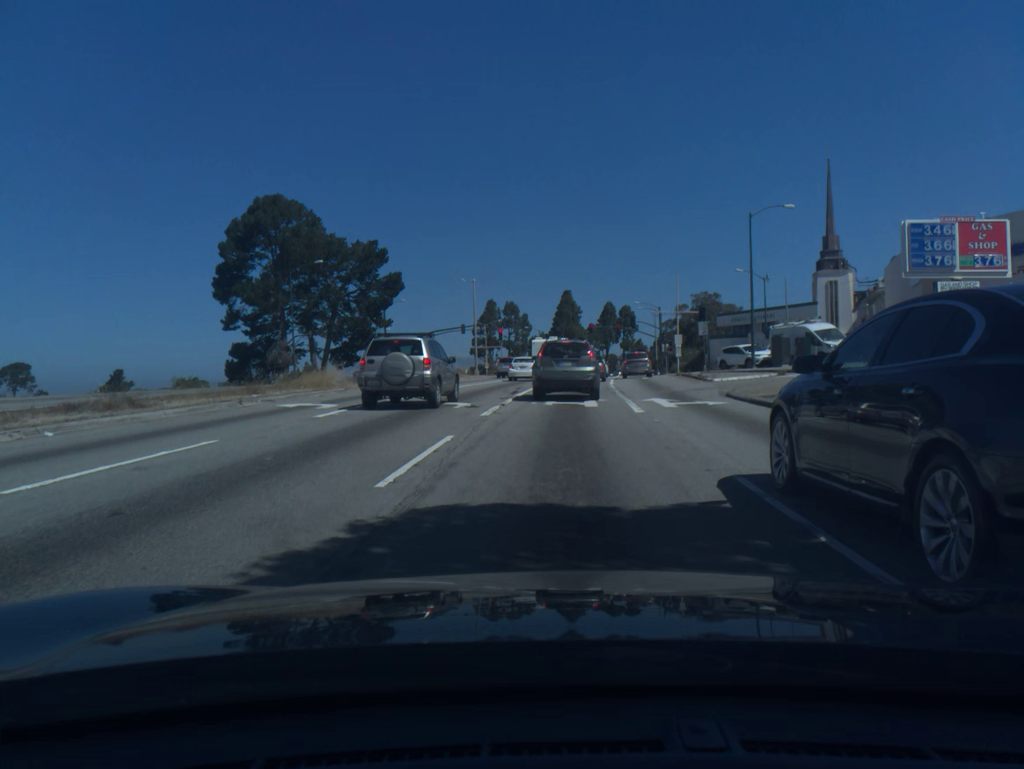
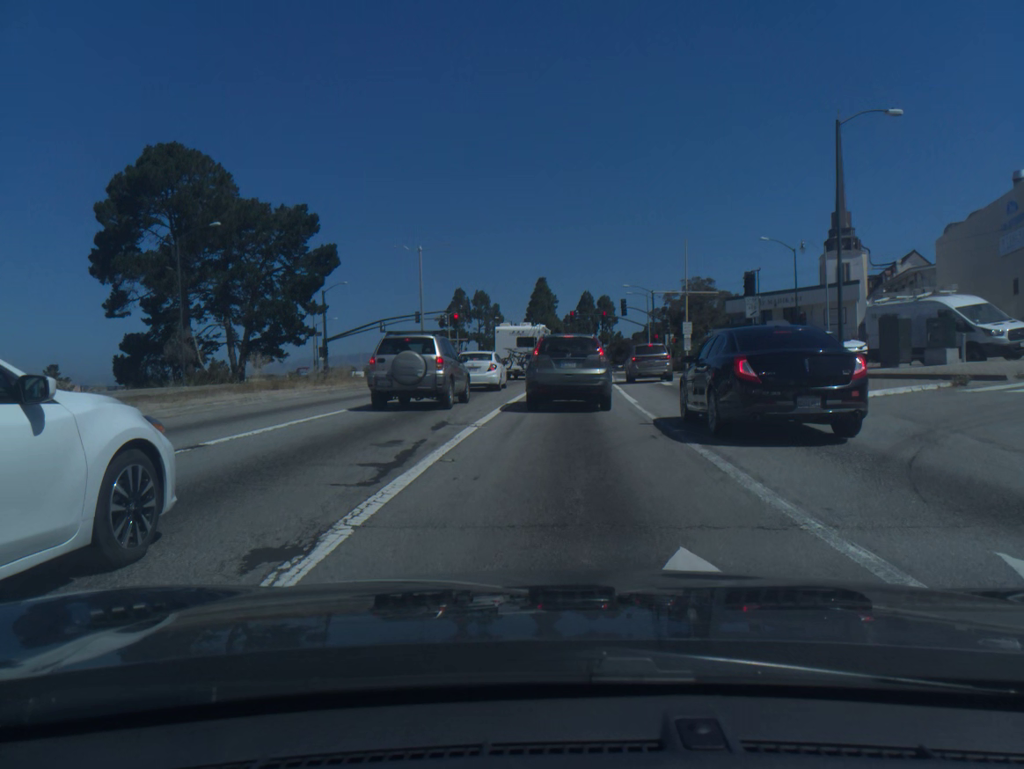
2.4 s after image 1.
(+0.2, +18.1) m; +2°
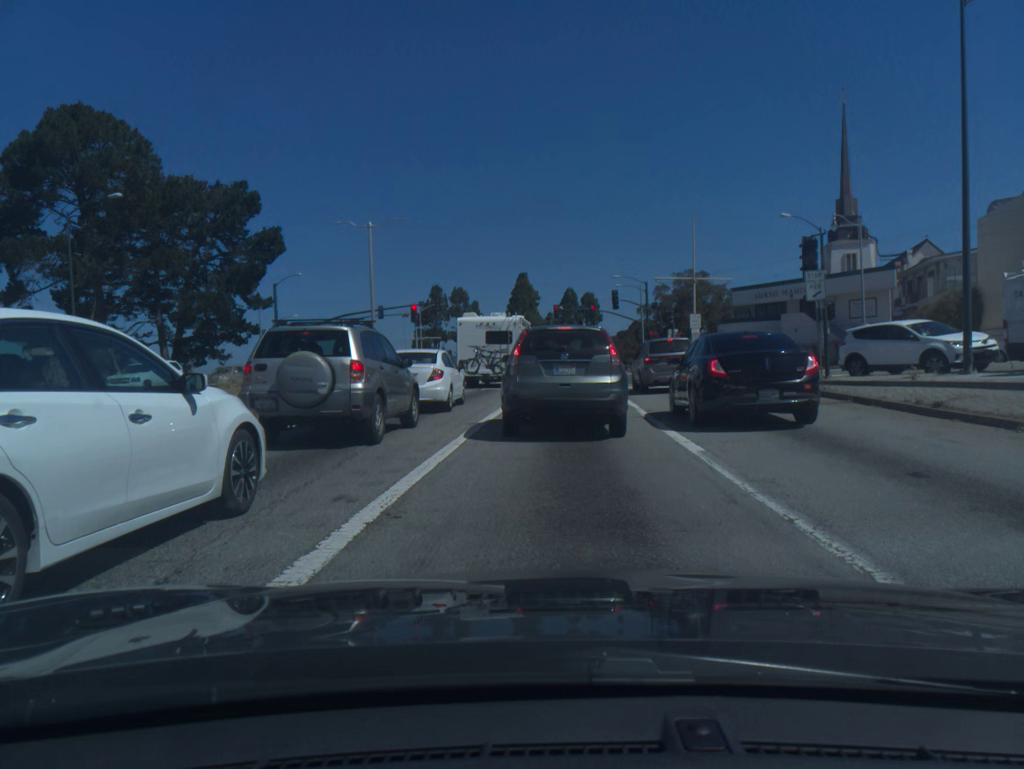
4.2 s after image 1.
(+0.1, +10.4) m; +1°
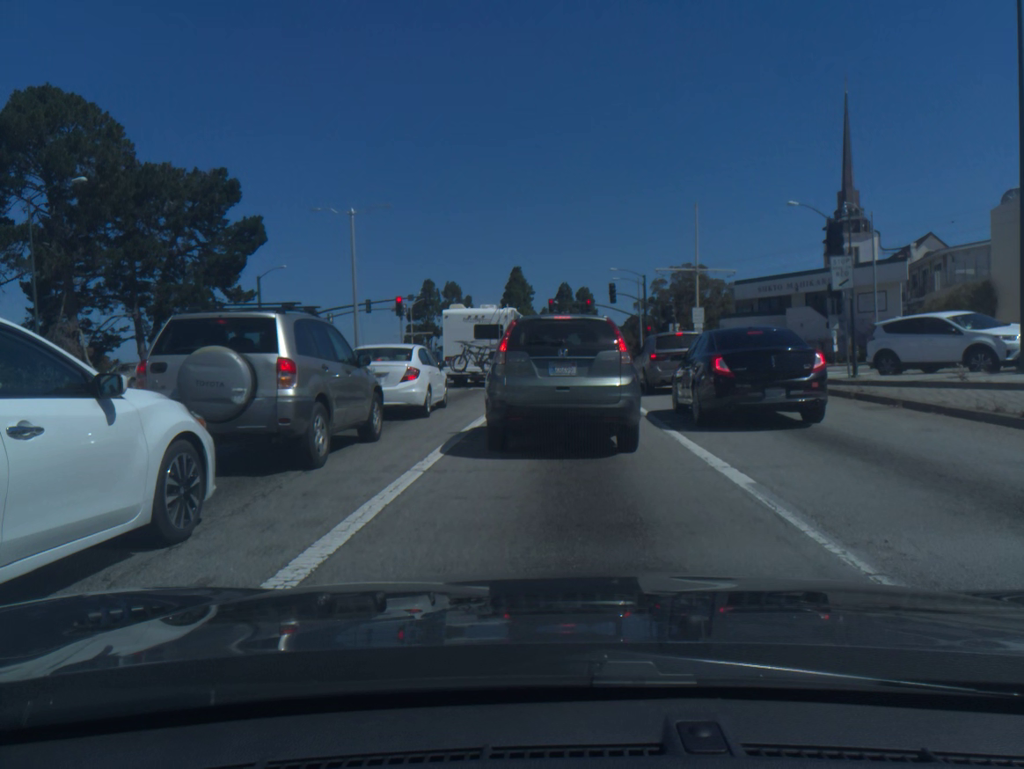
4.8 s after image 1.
(0.0, +2.7) m; 0°
